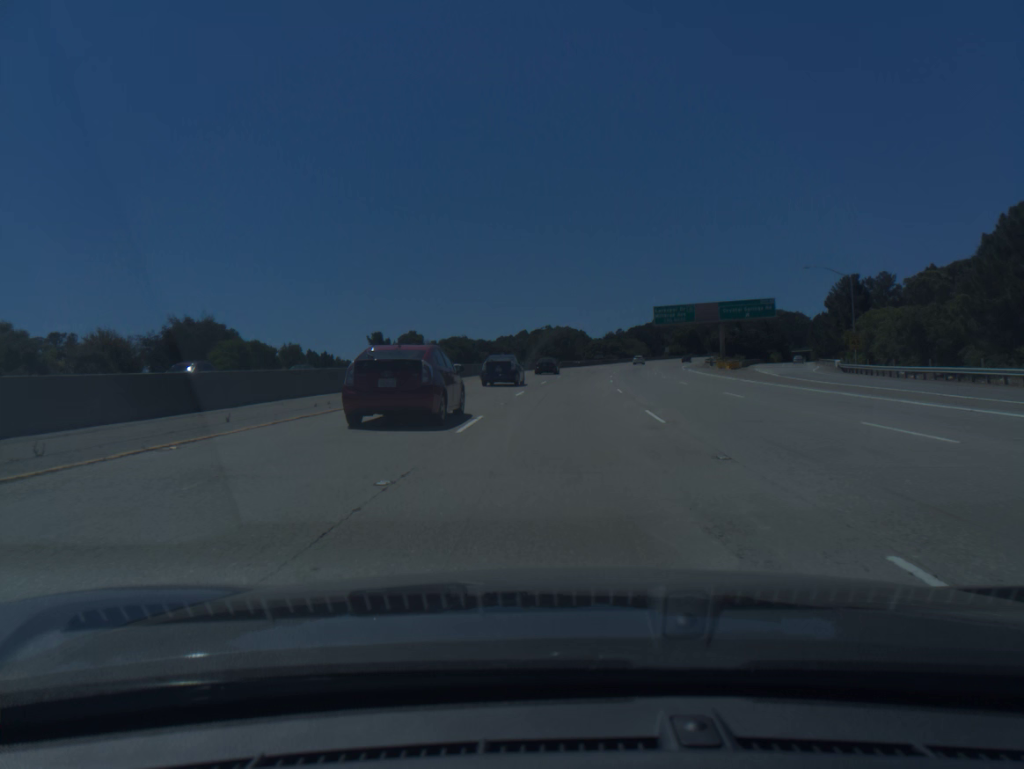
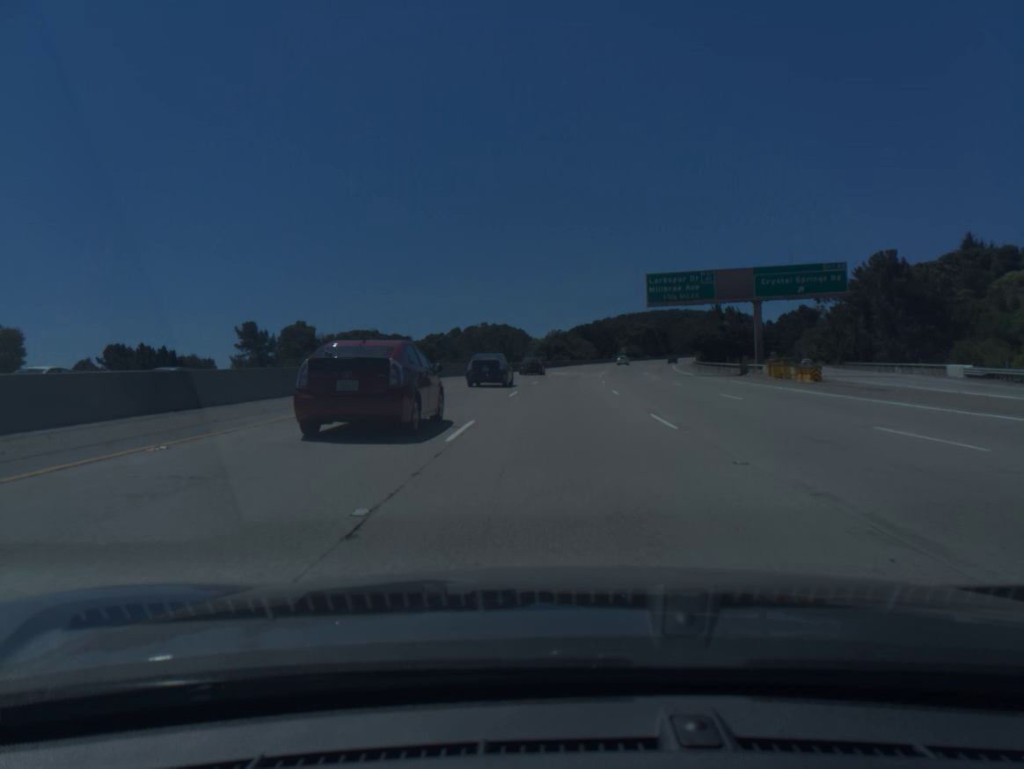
(+1.6, +43.9) m; +4°
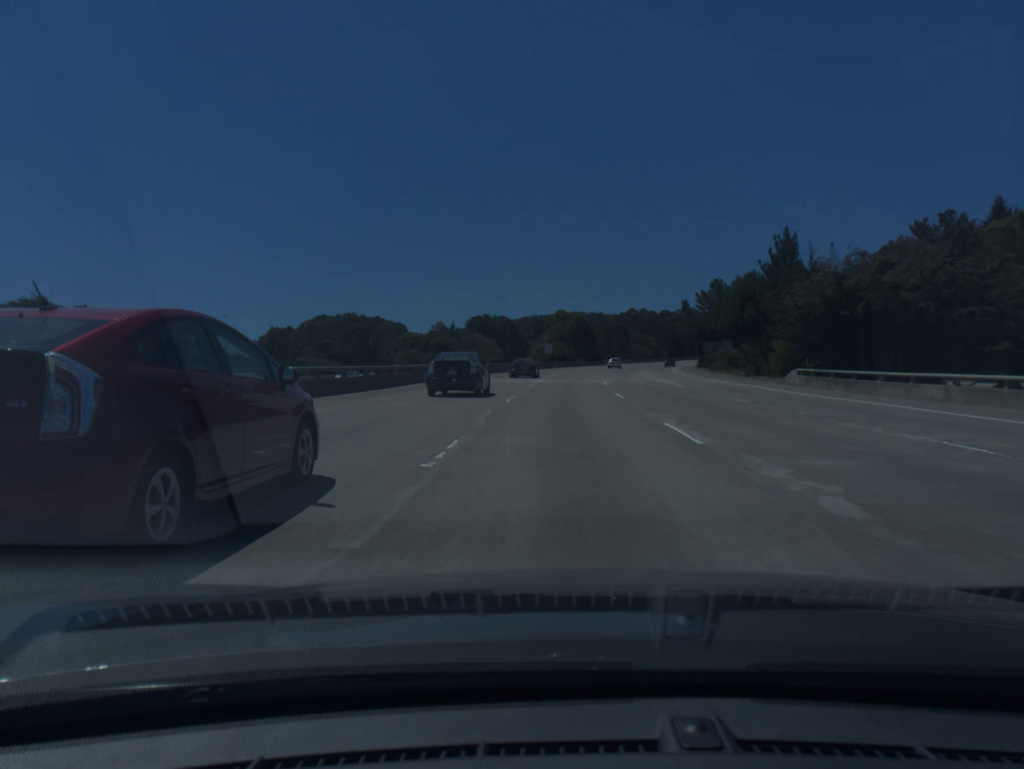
(+5.7, +88.2) m; +7°
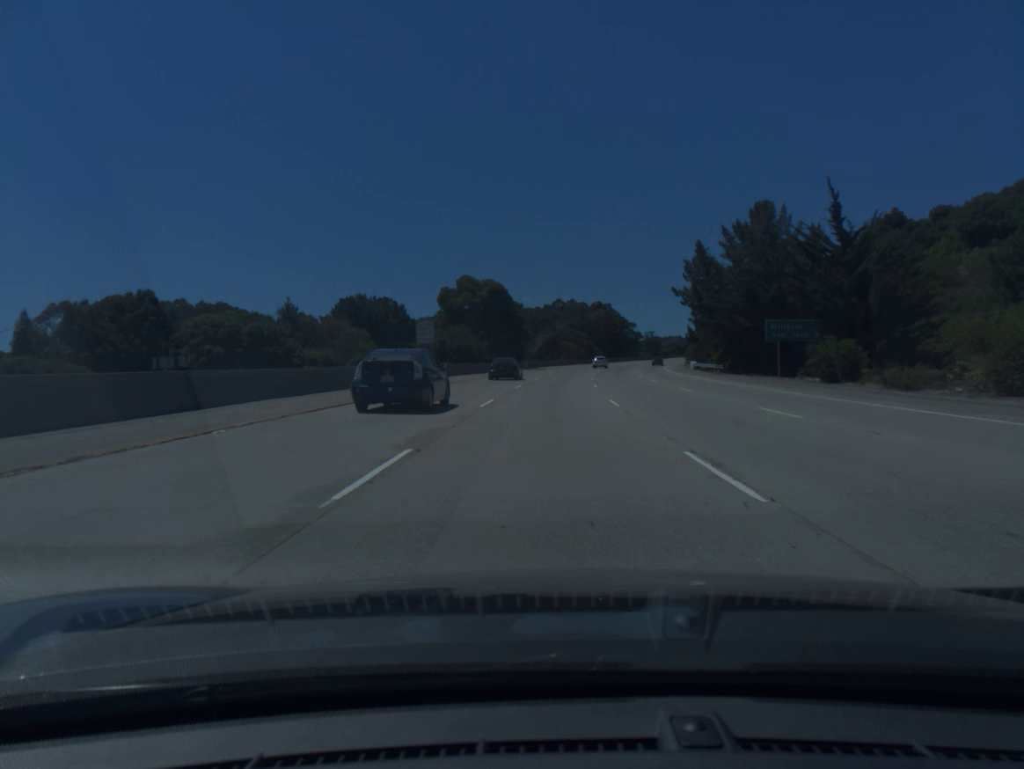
(+3.5, +66.7) m; +6°
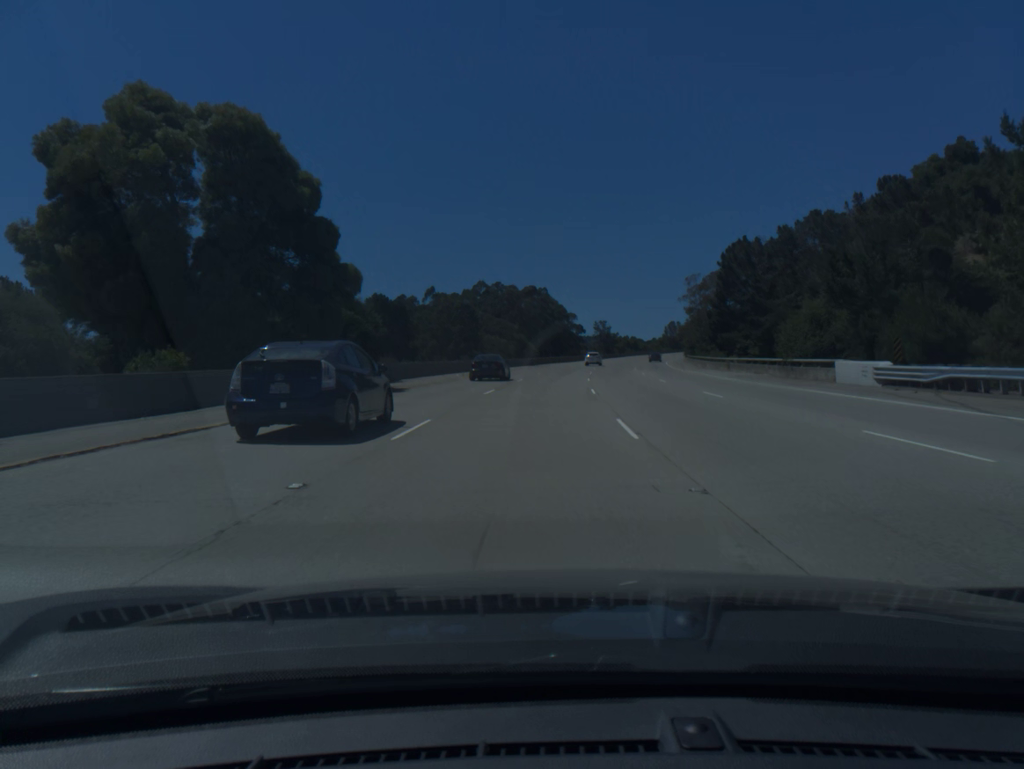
(+3.0, +66.4) m; +5°
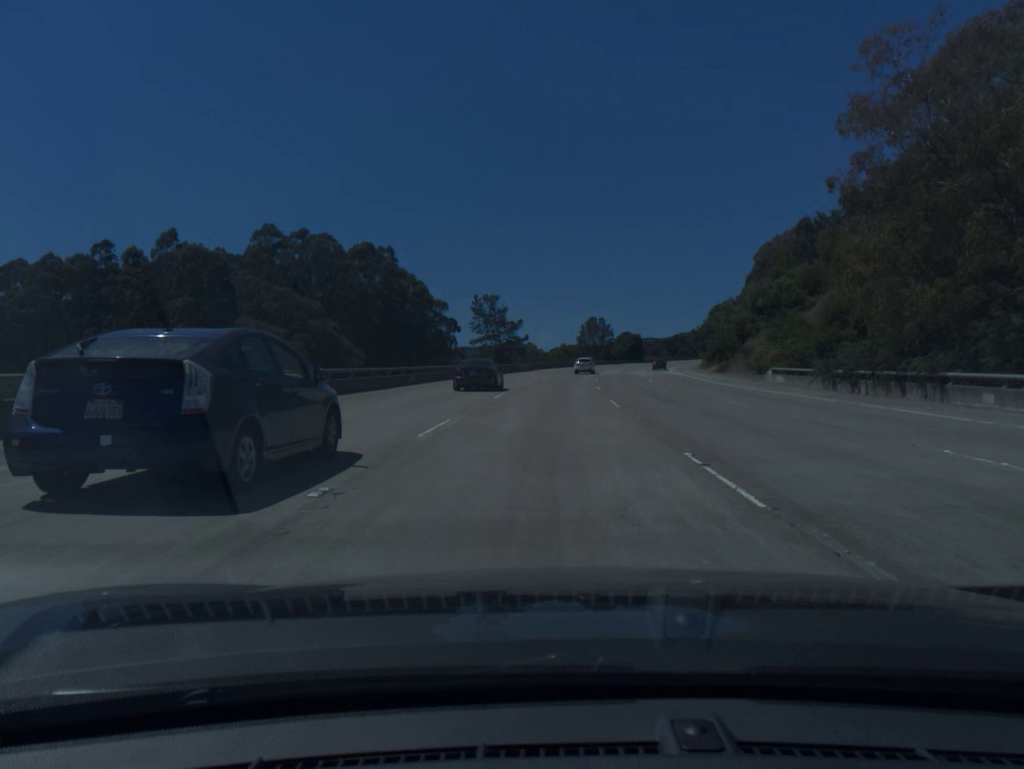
(+7.3, +107.2) m; +9°
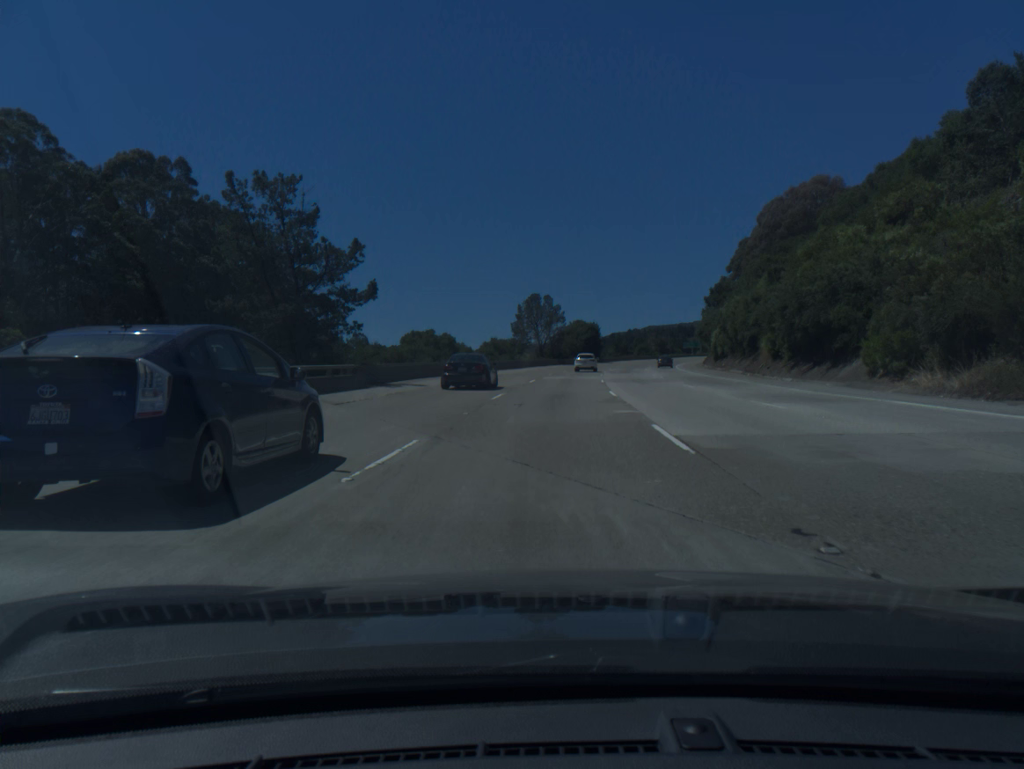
(+2.8, +62.7) m; +5°
